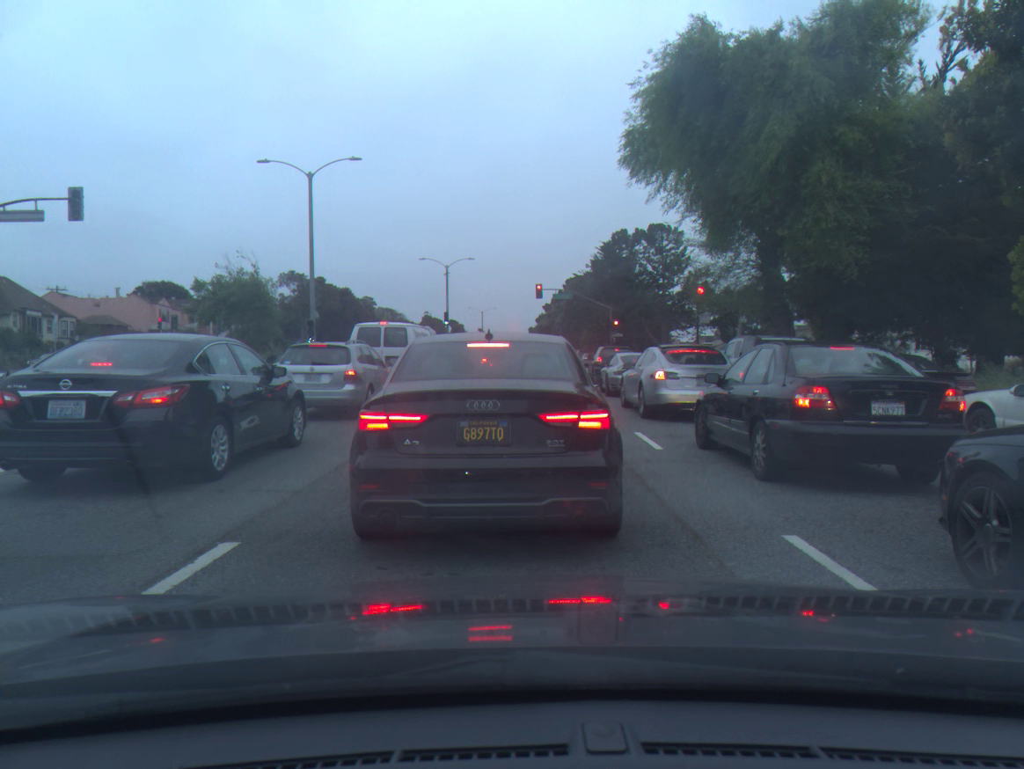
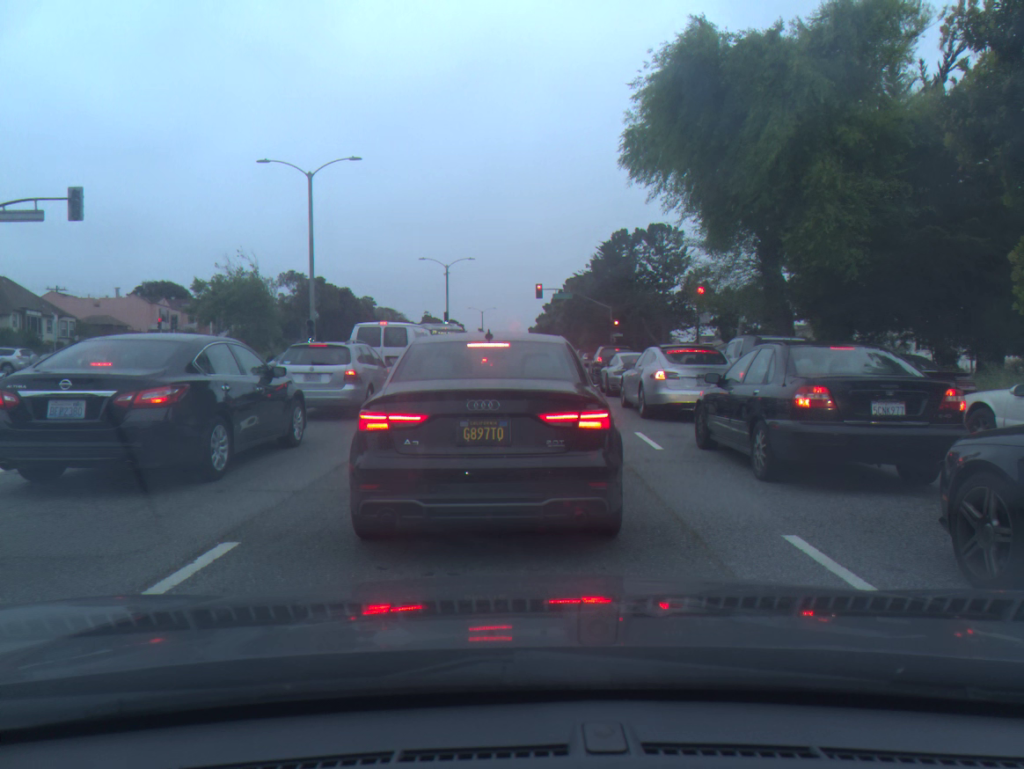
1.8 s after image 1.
(0.0, 0.0) m; 0°
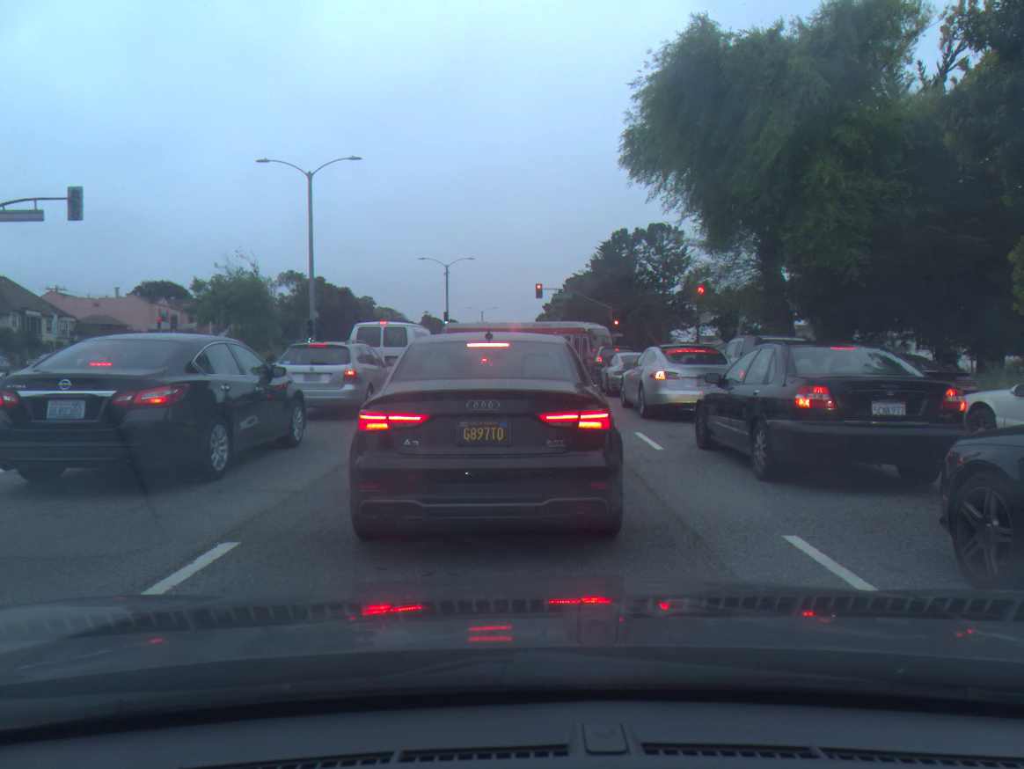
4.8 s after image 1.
(0.0, 0.0) m; -1°
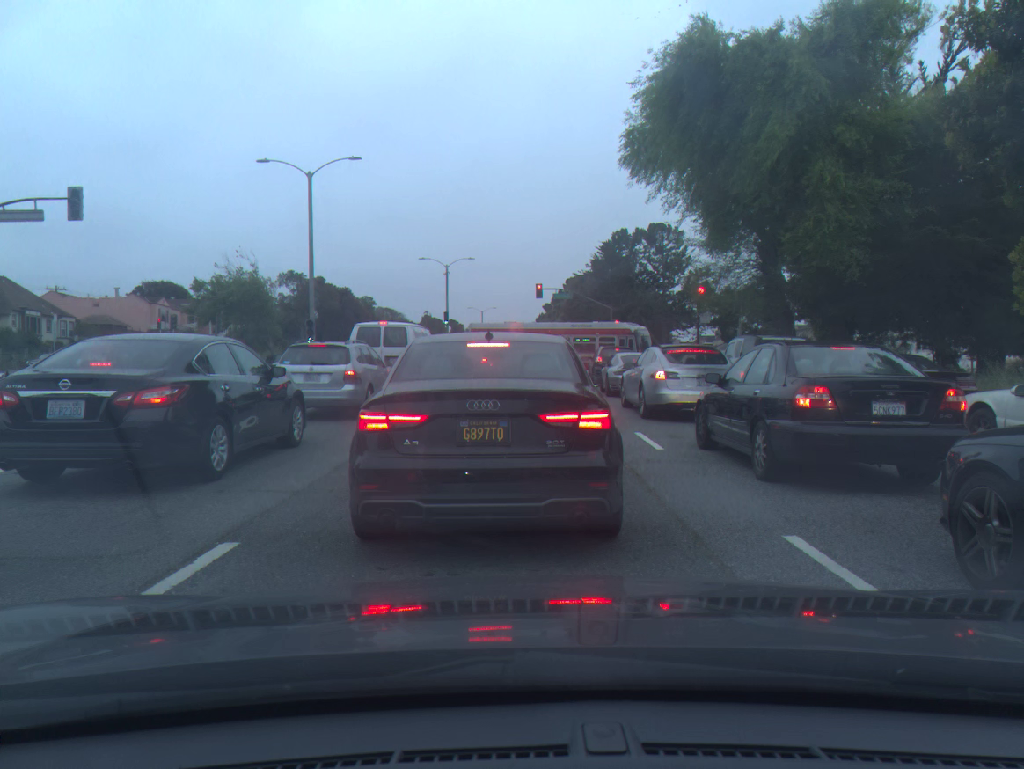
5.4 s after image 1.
(0.0, 0.0) m; 0°
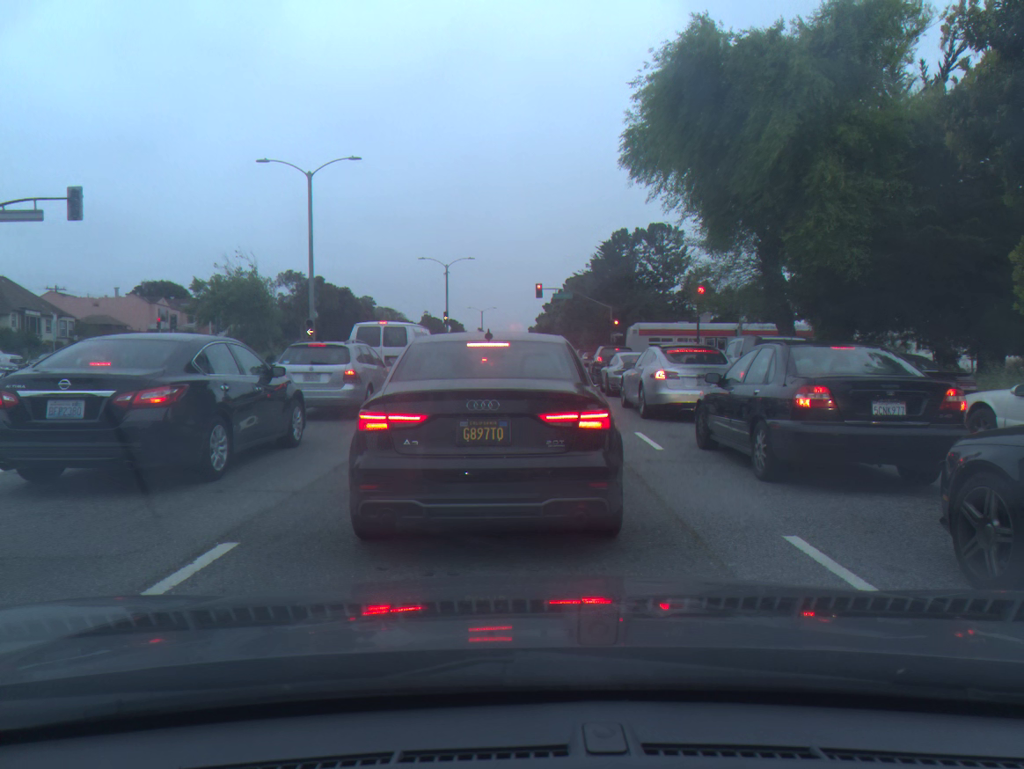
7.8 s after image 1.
(0.0, 0.0) m; 0°
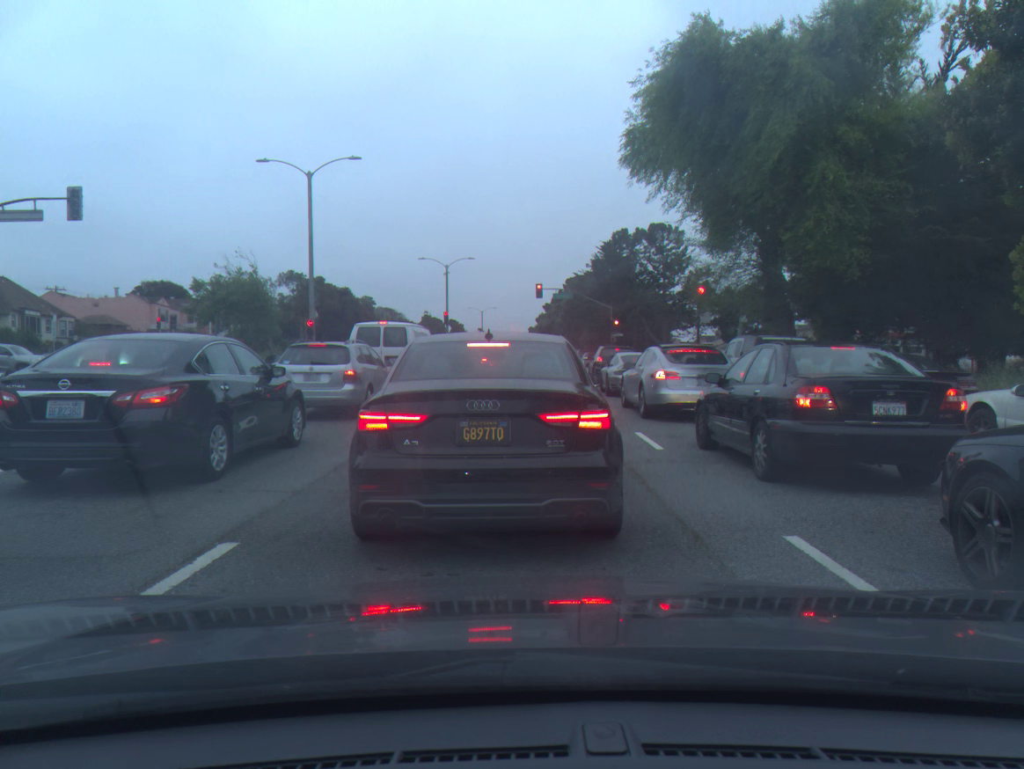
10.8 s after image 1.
(0.0, 0.0) m; +1°
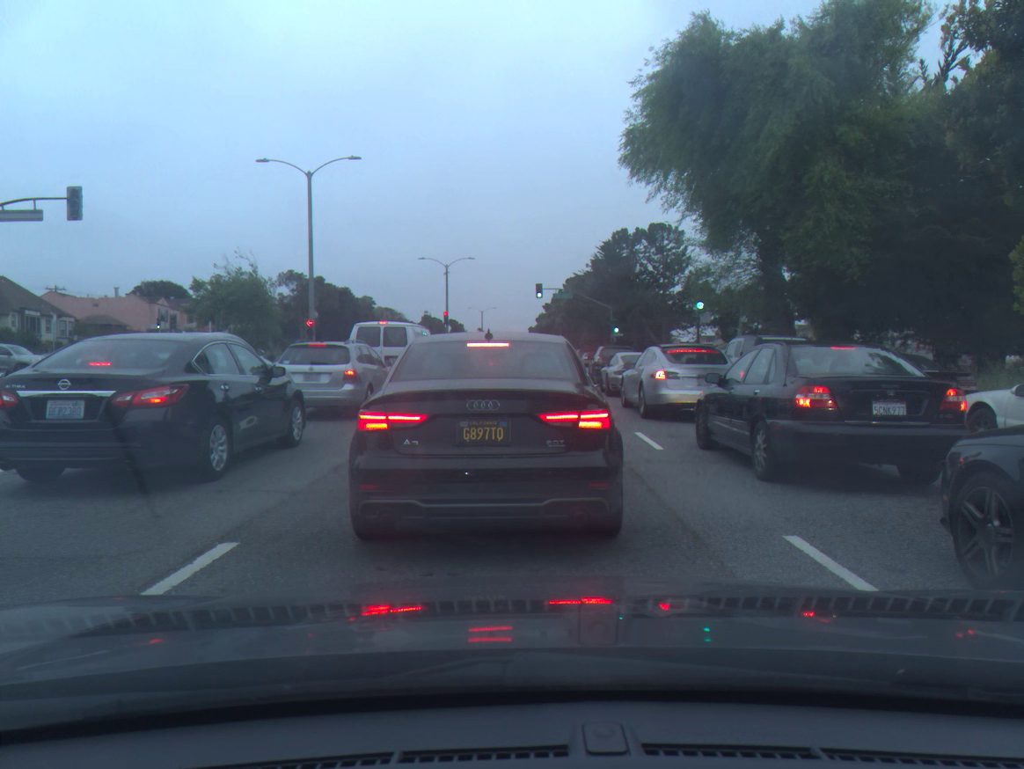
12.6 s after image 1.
(0.0, 0.0) m; 0°
